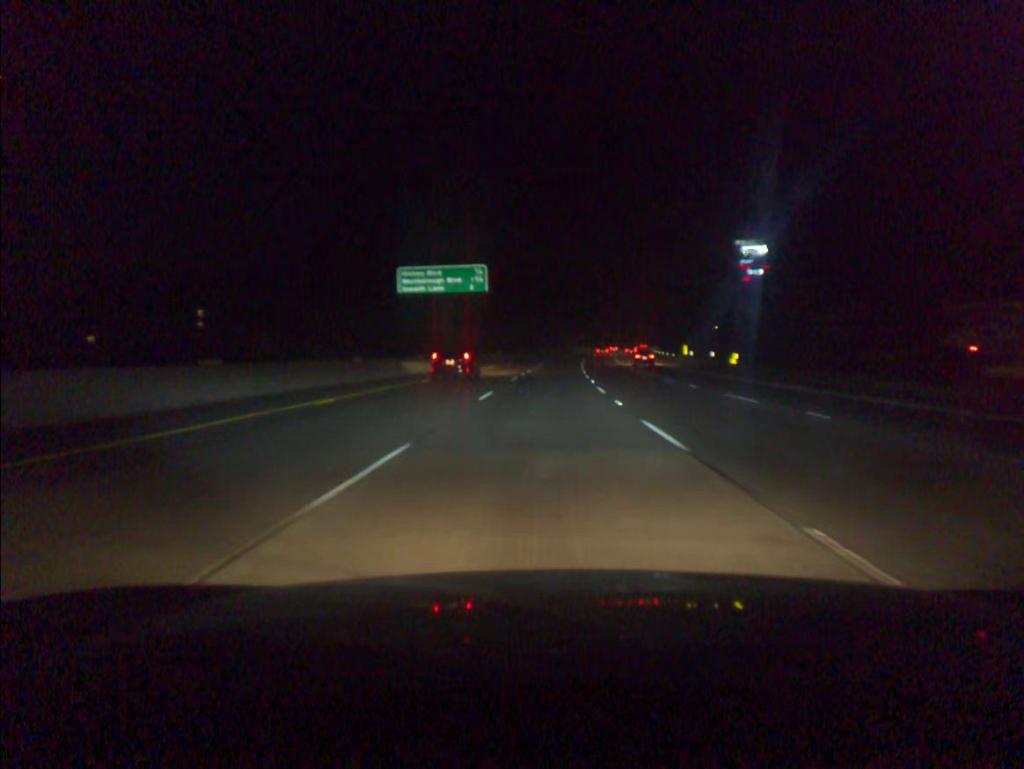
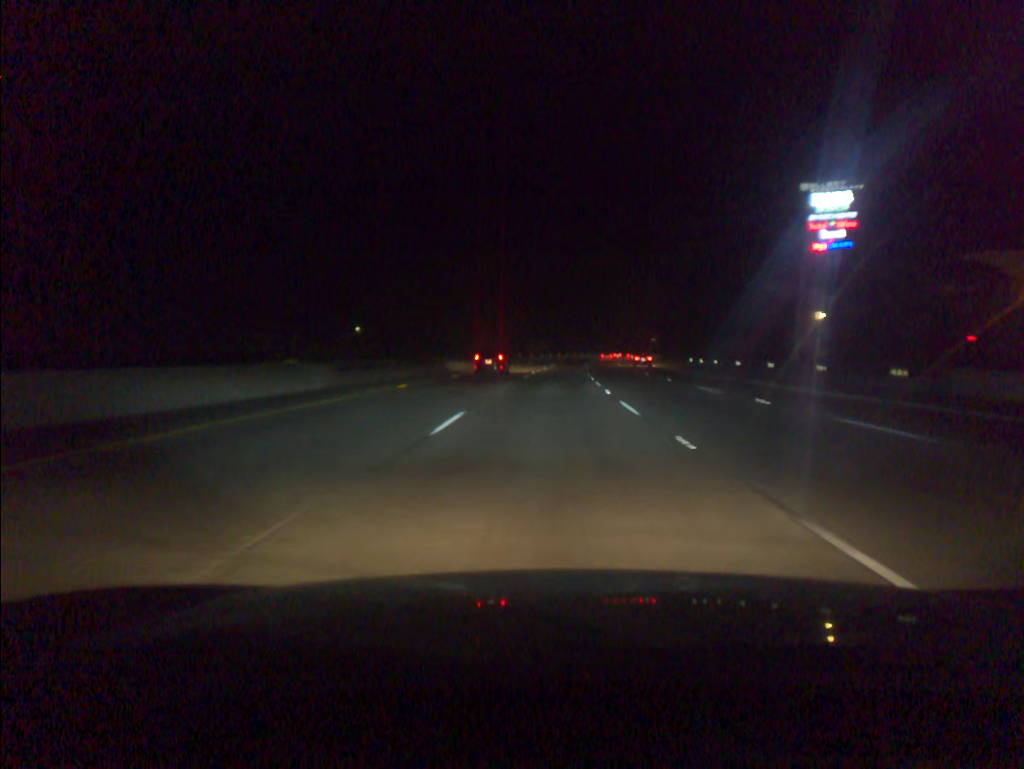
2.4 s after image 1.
(+1.7, +67.2) m; +3°
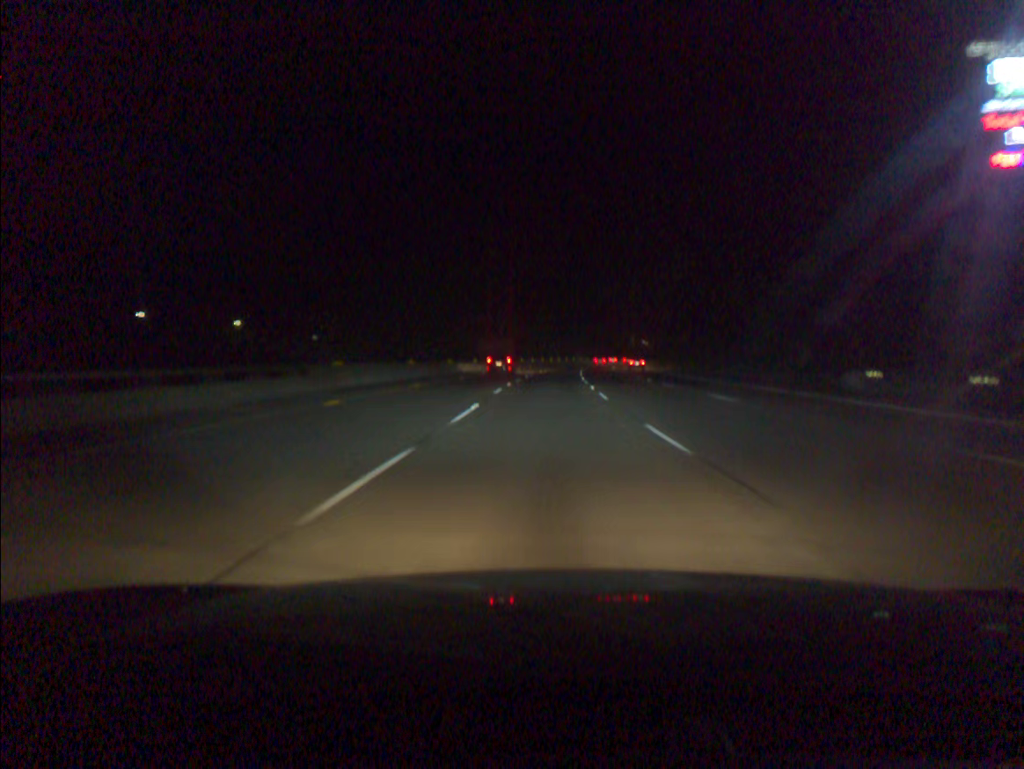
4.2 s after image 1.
(+1.2, +50.3) m; +3°
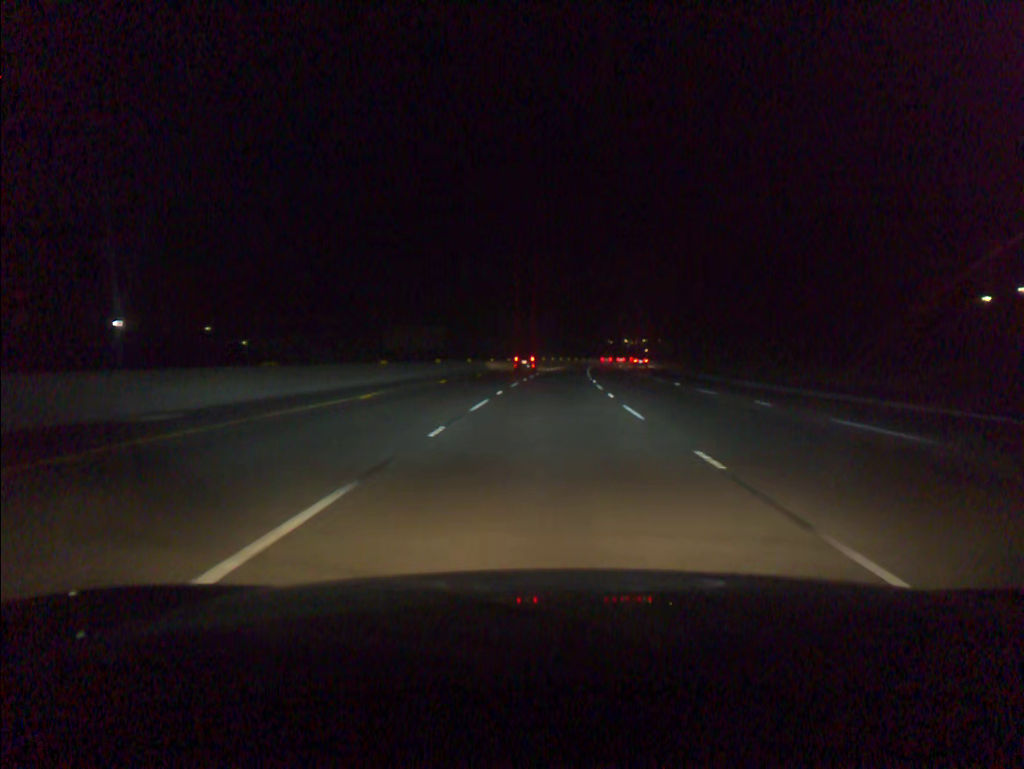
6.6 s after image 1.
(+1.5, +67.3) m; +3°
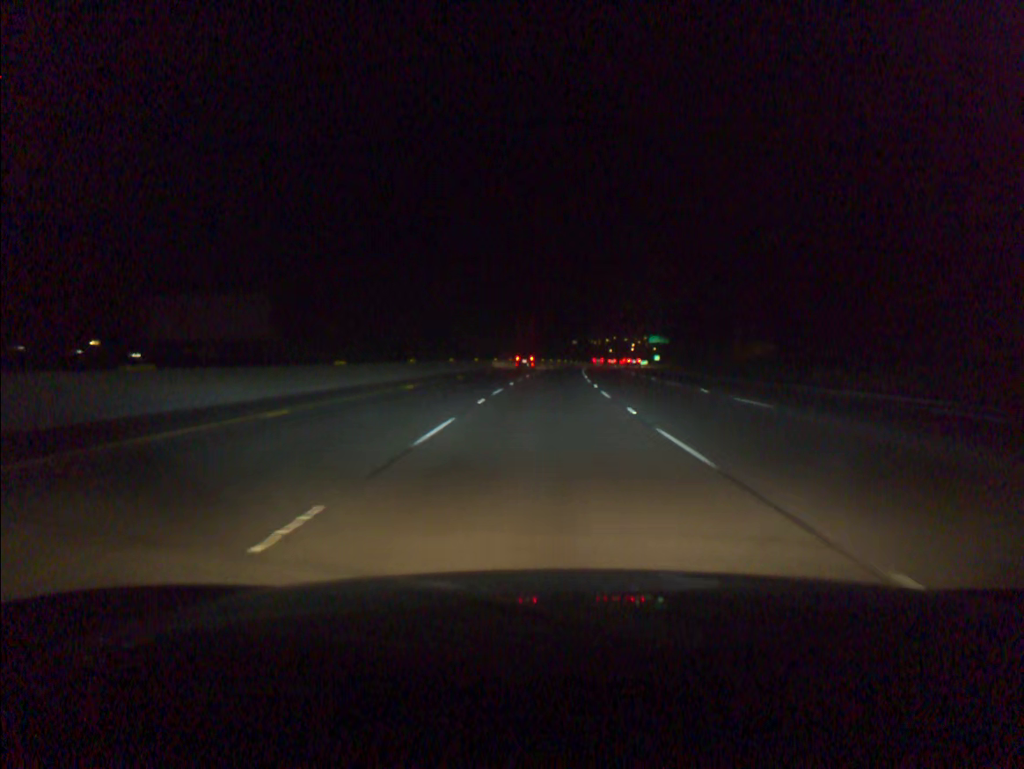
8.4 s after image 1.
(+1.2, +50.7) m; +3°
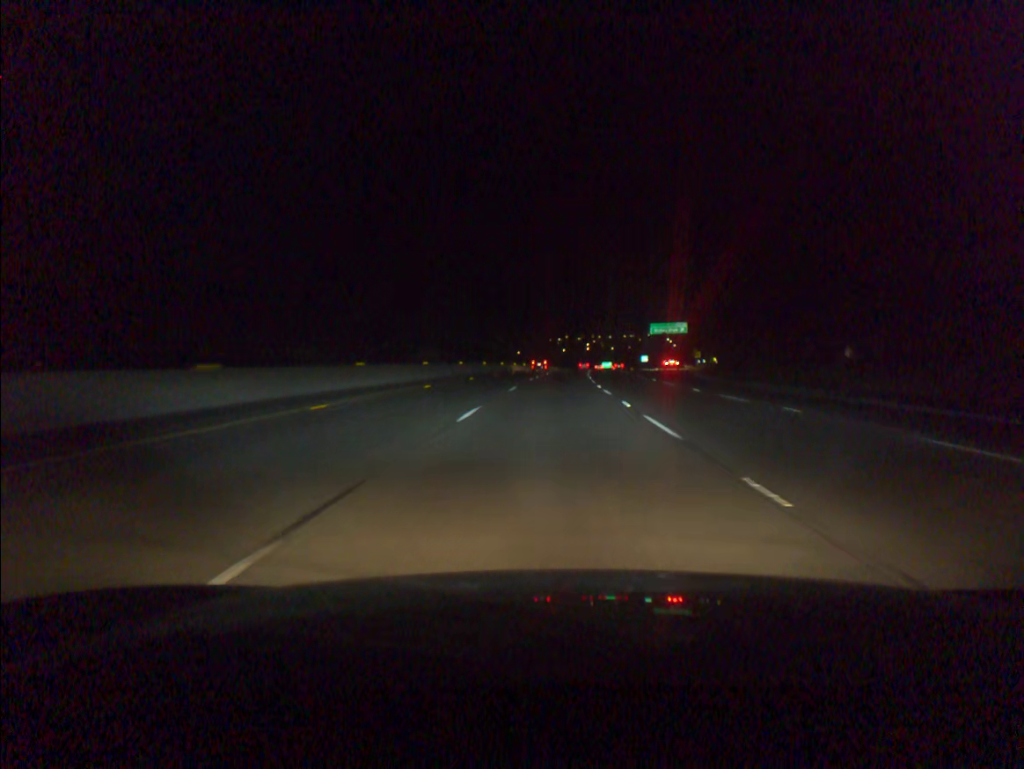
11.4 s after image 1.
(+2.8, +84.5) m; +4°
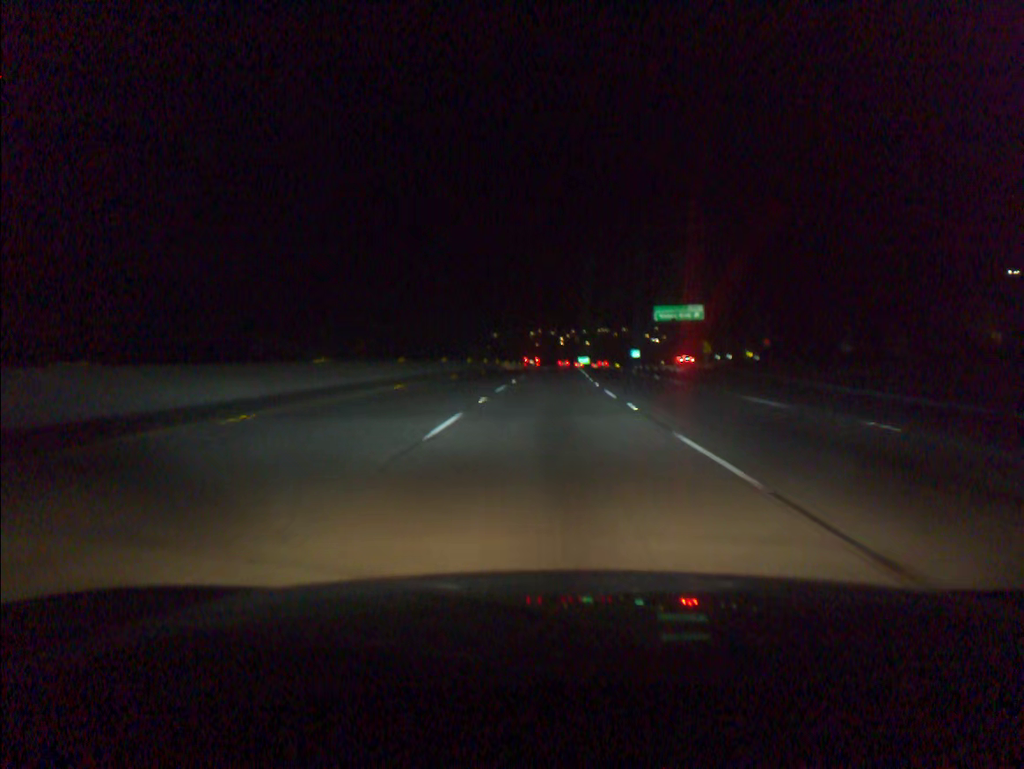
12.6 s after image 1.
(+0.6, +33.8) m; +2°
